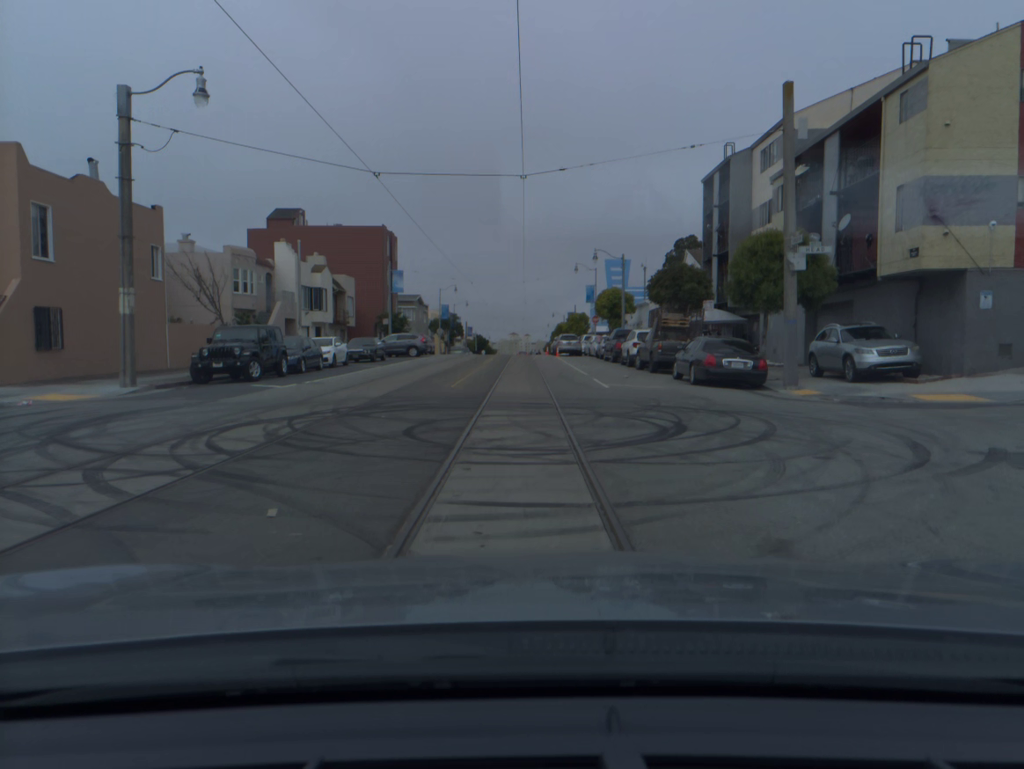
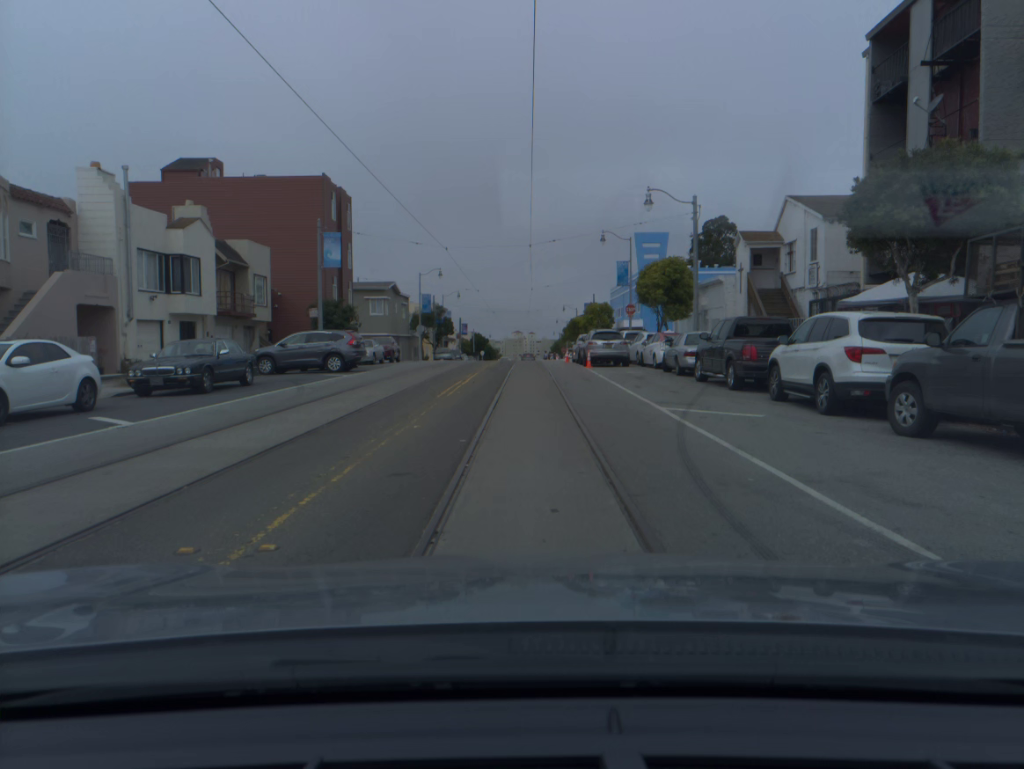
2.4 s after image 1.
(-0.1, +23.2) m; -1°
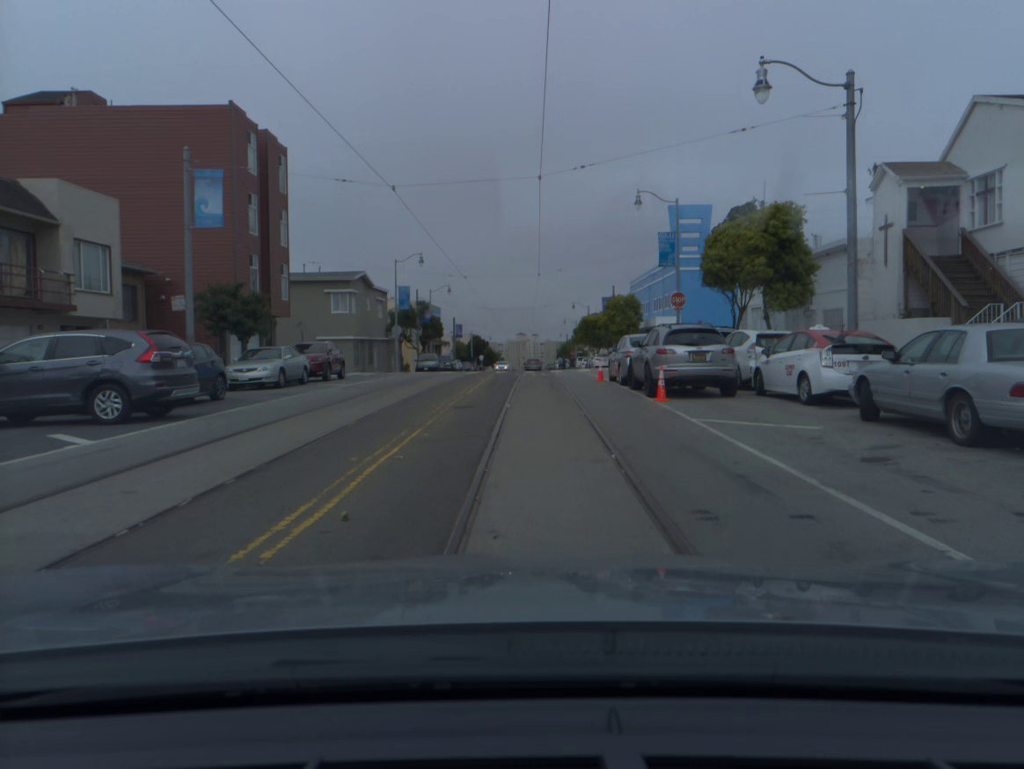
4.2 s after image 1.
(0.0, +16.7) m; 0°
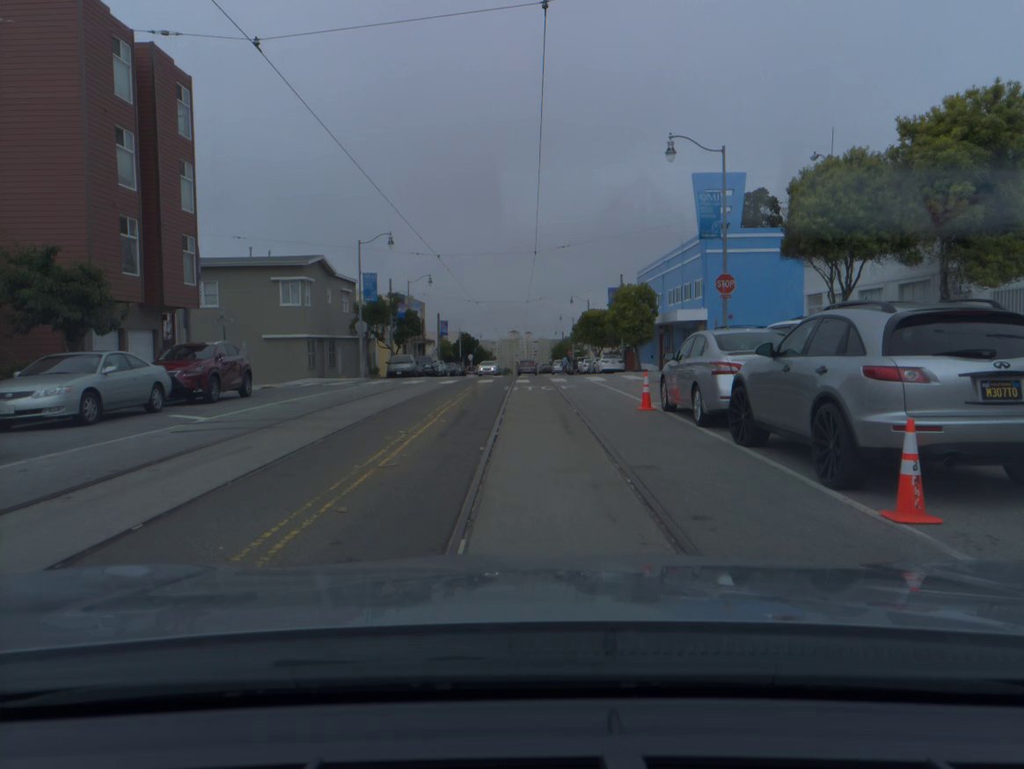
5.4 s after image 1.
(0.0, +11.0) m; 0°
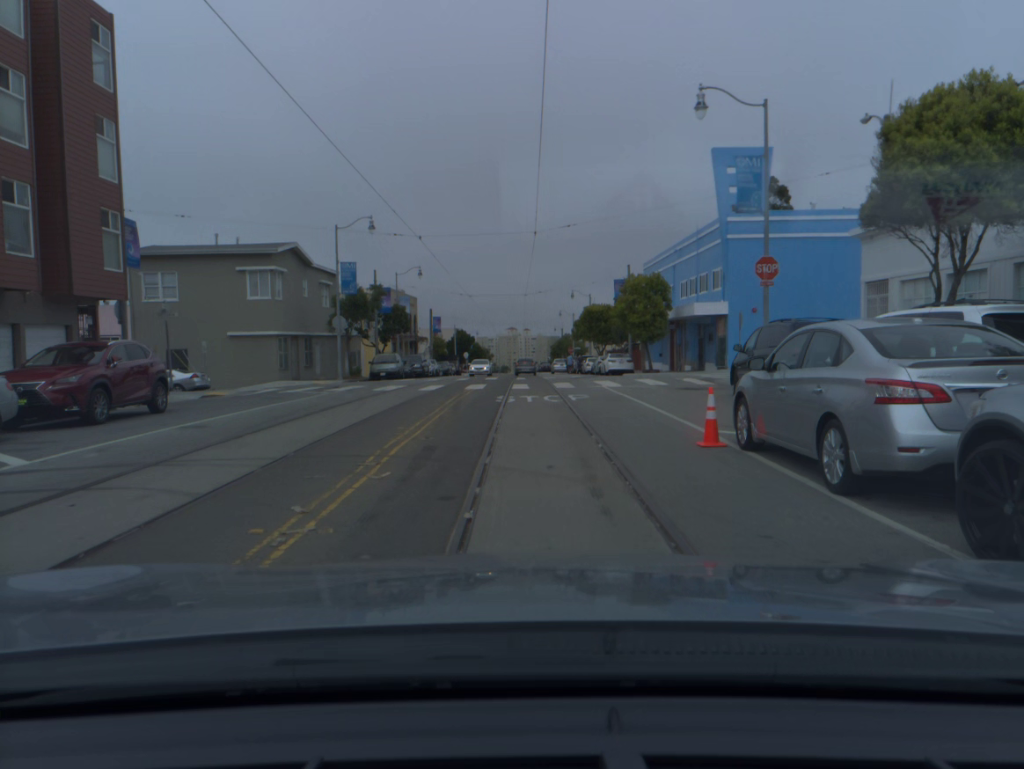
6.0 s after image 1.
(0.0, +5.4) m; 0°
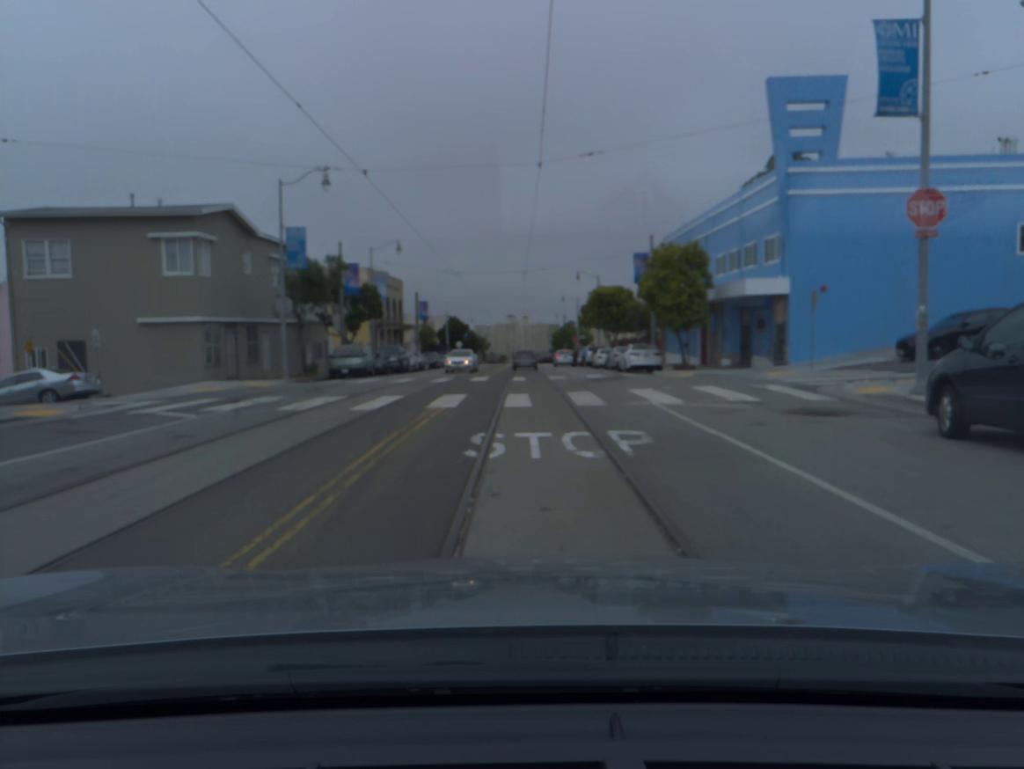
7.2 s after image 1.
(0.0, +9.9) m; 0°
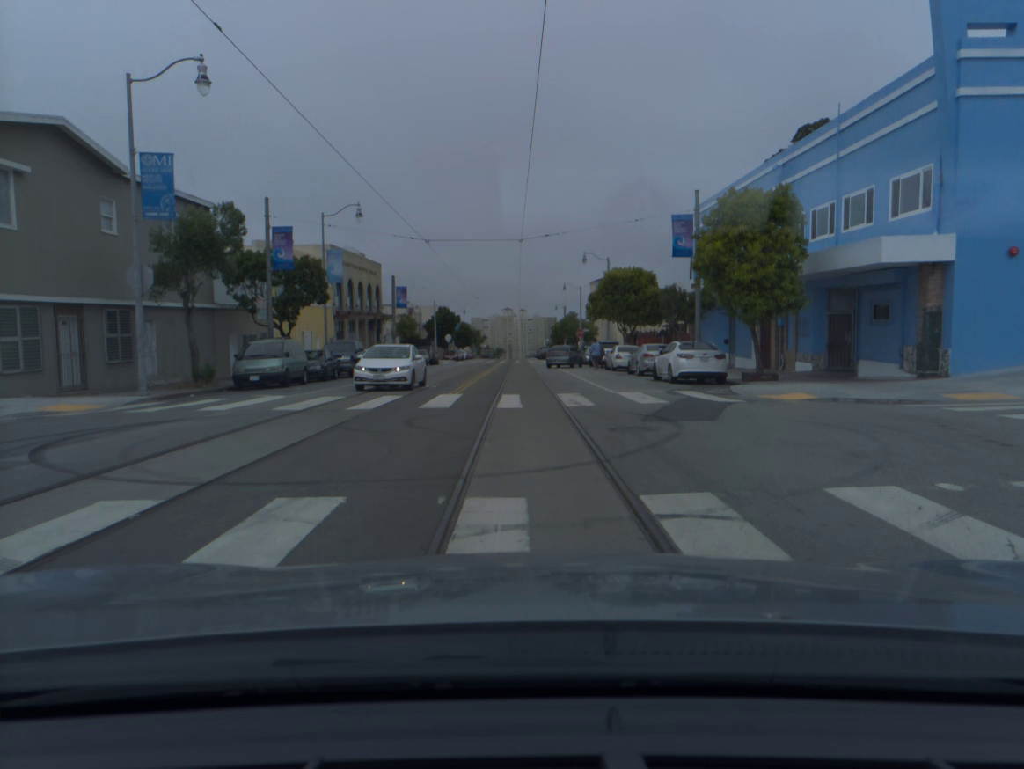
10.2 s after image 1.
(0.0, +13.8) m; 0°
